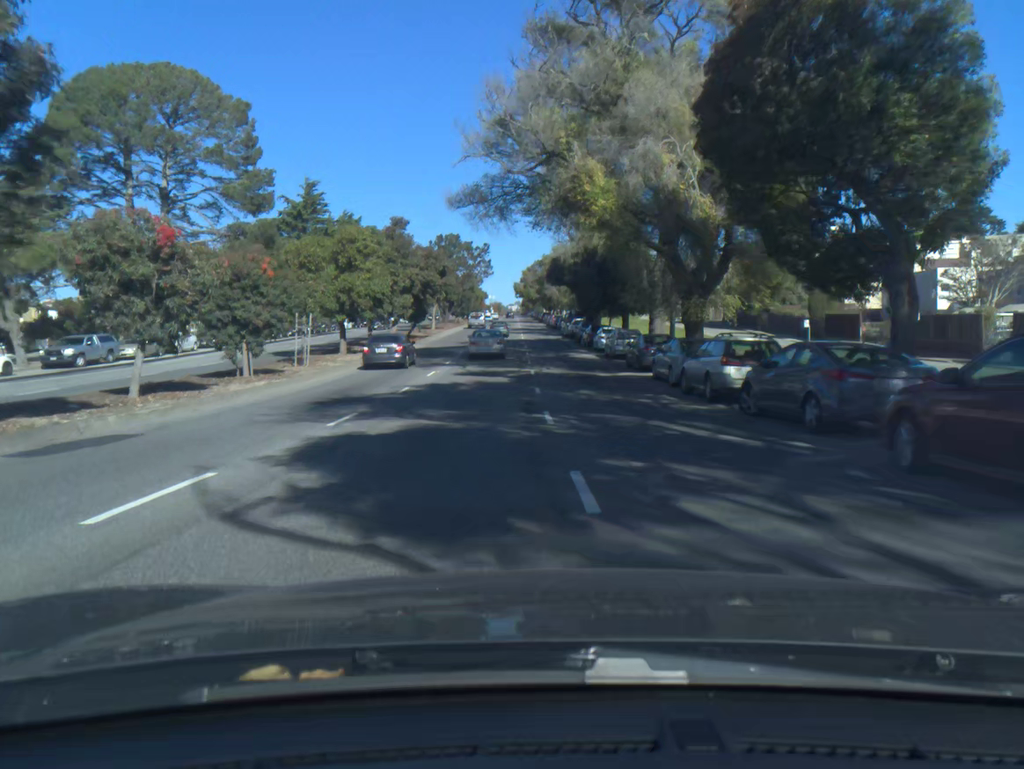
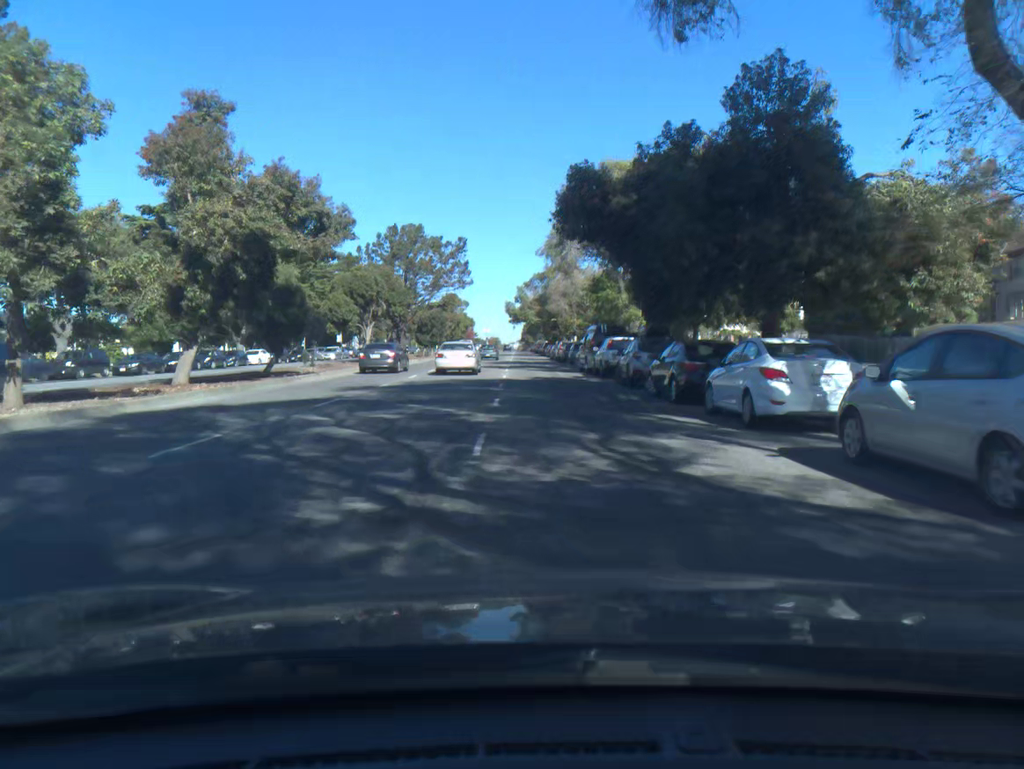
(+0.1, +32.8) m; 0°
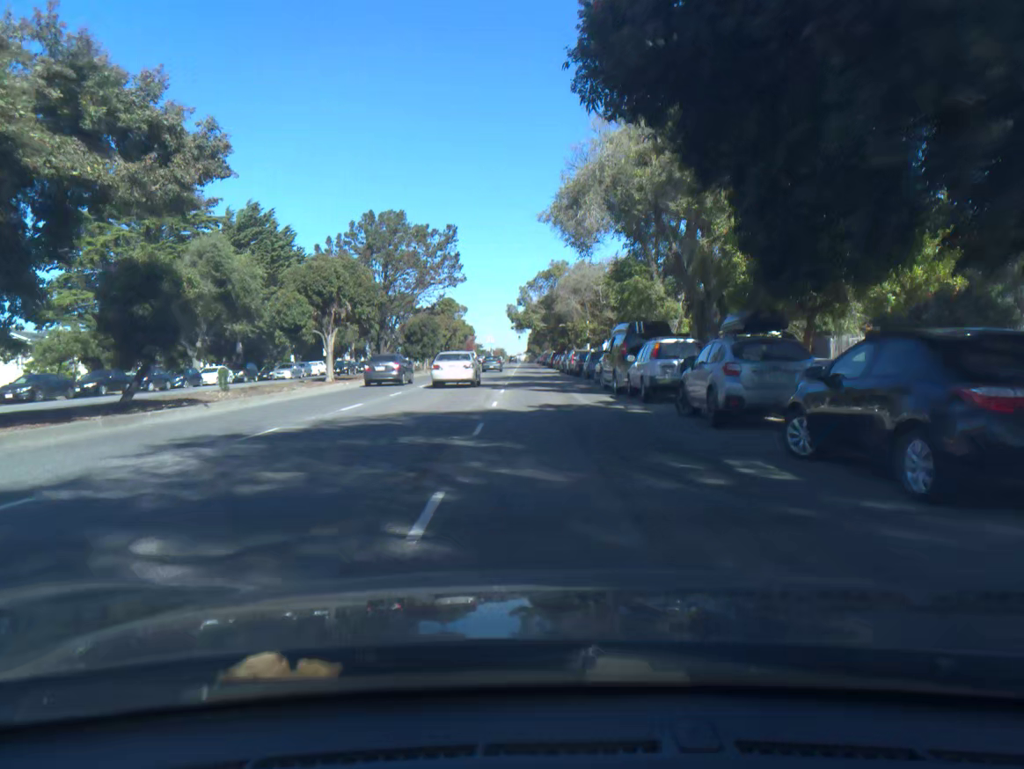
(0.0, +11.1) m; 0°
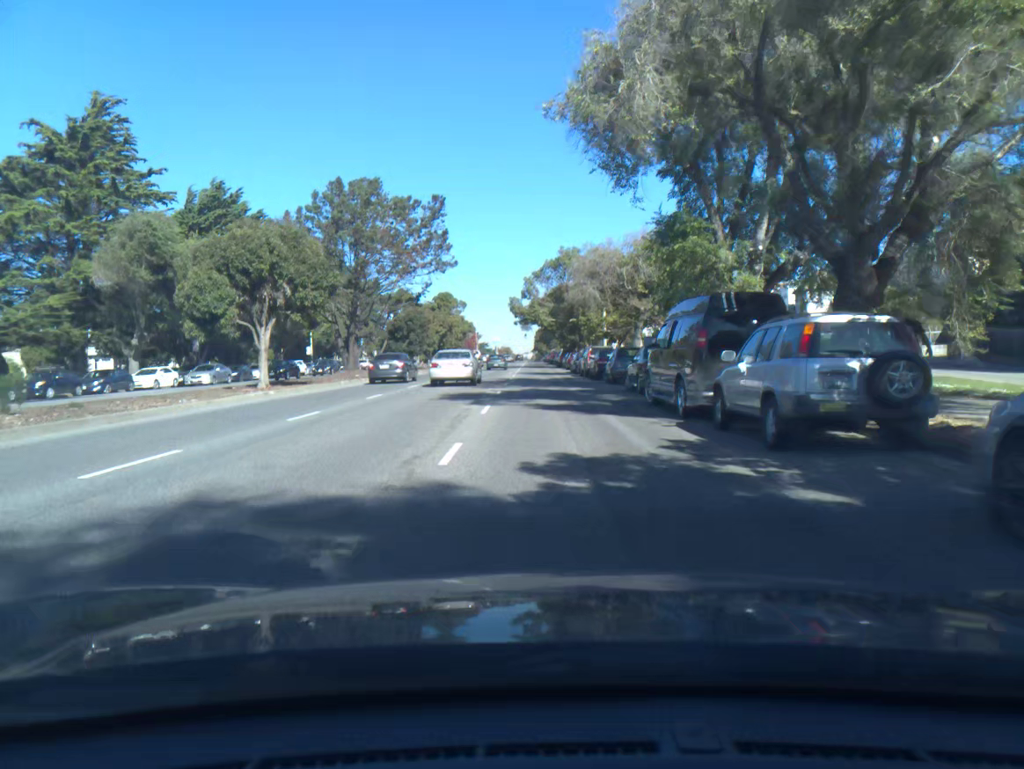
(-0.1, +11.1) m; -1°
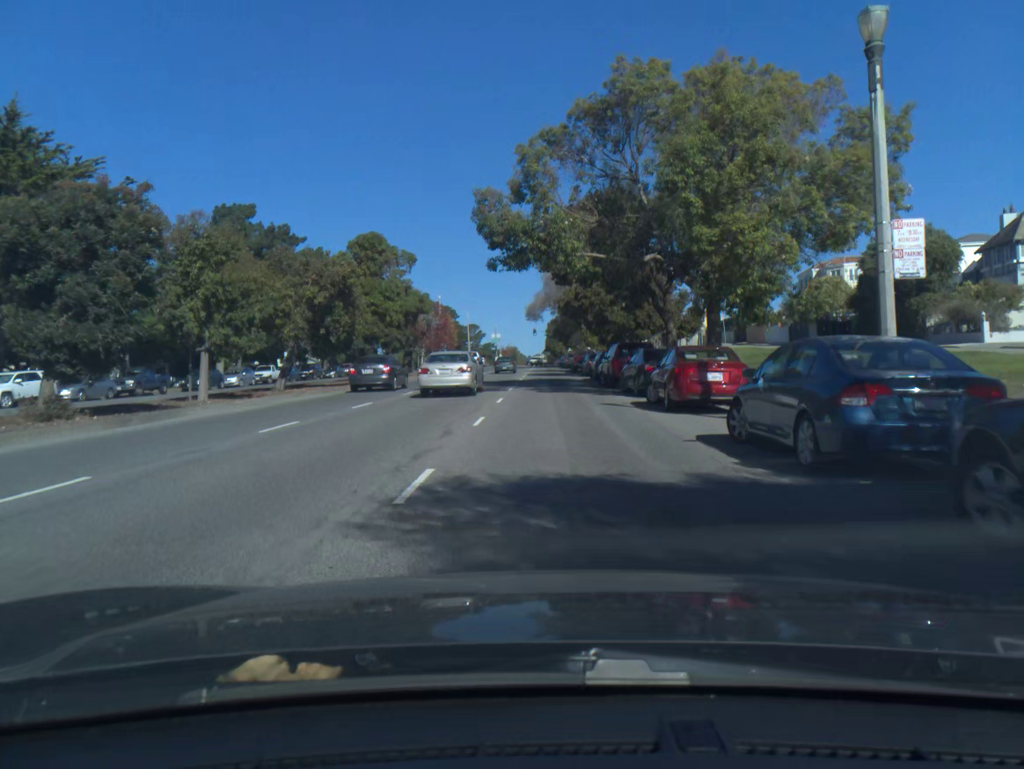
(-0.4, +45.3) m; -1°
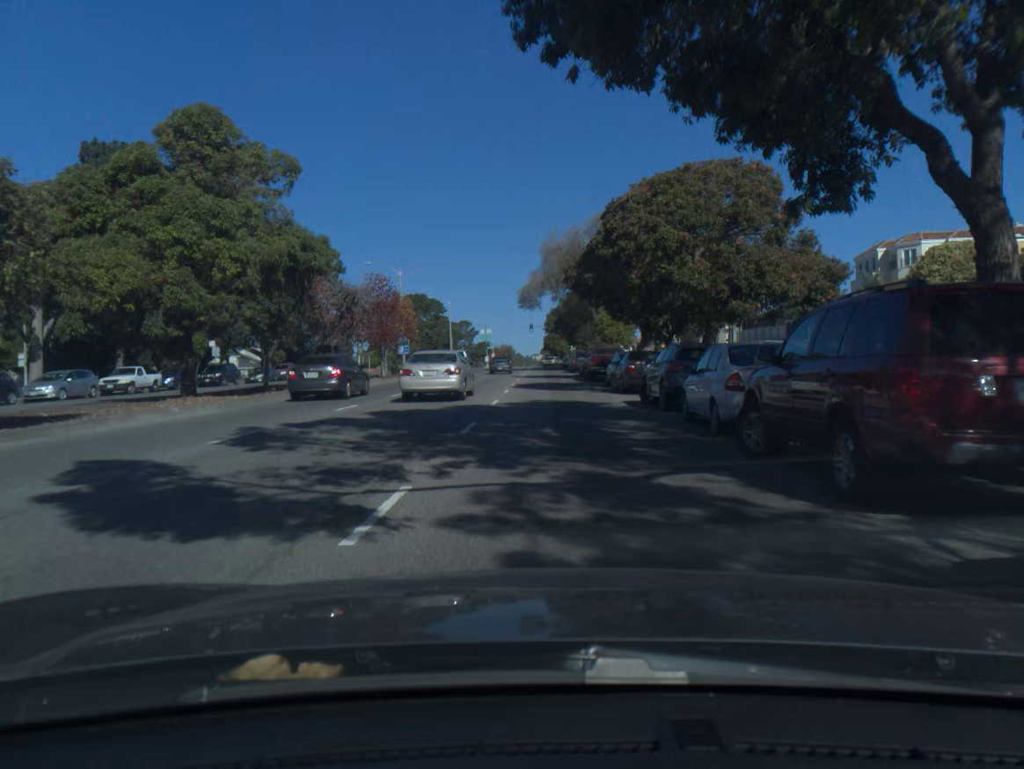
(0.0, +23.4) m; 0°
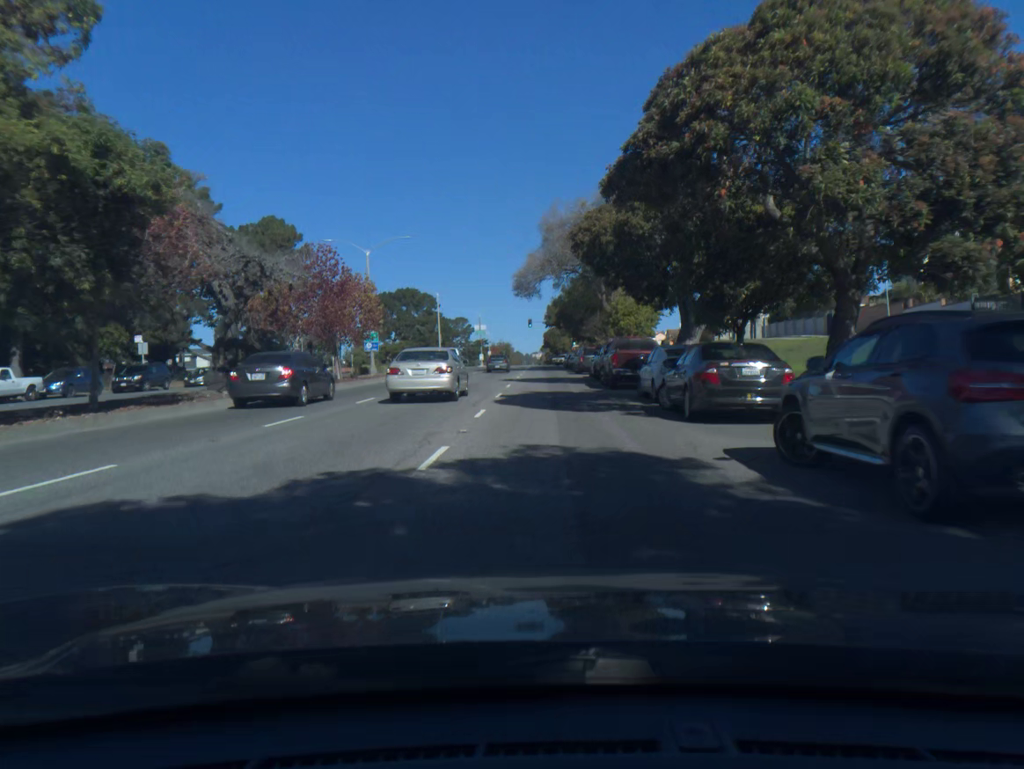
(0.0, +11.8) m; 0°
